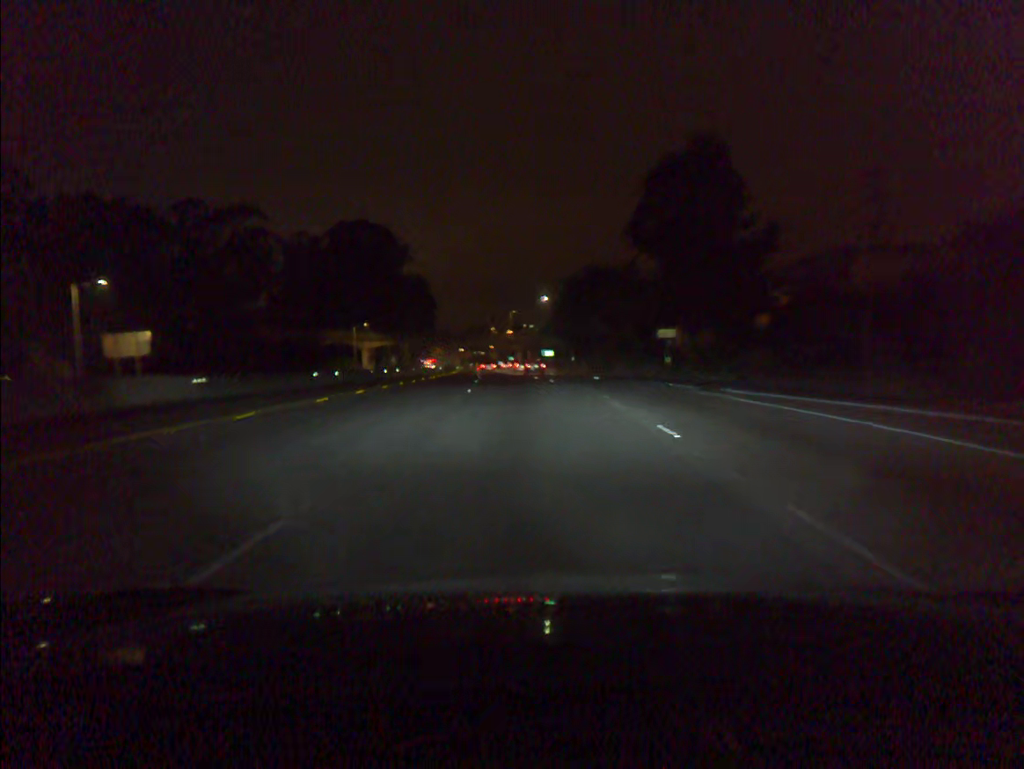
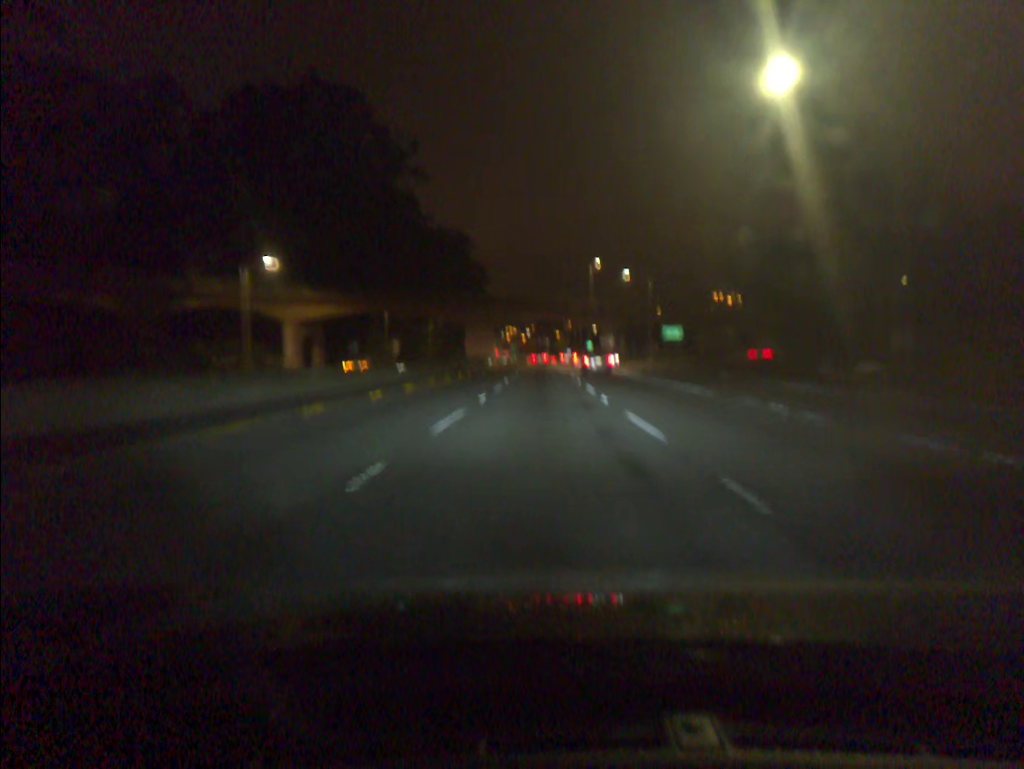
(-5.4, +86.7) m; -5°
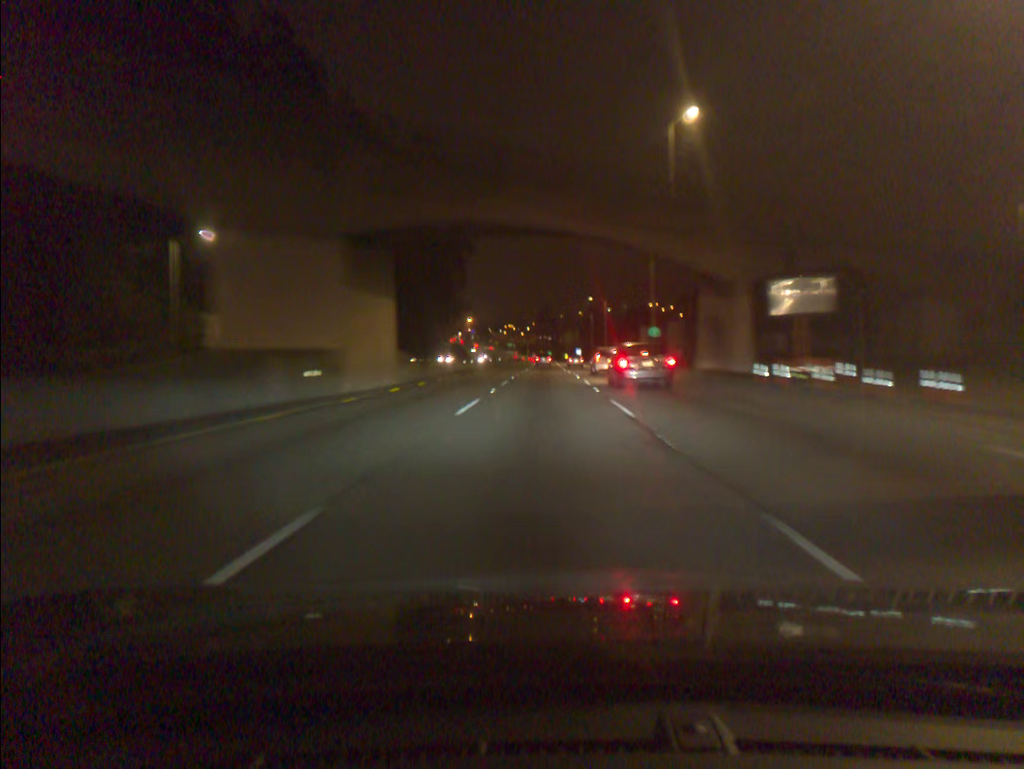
(0.0, +70.6) m; 0°
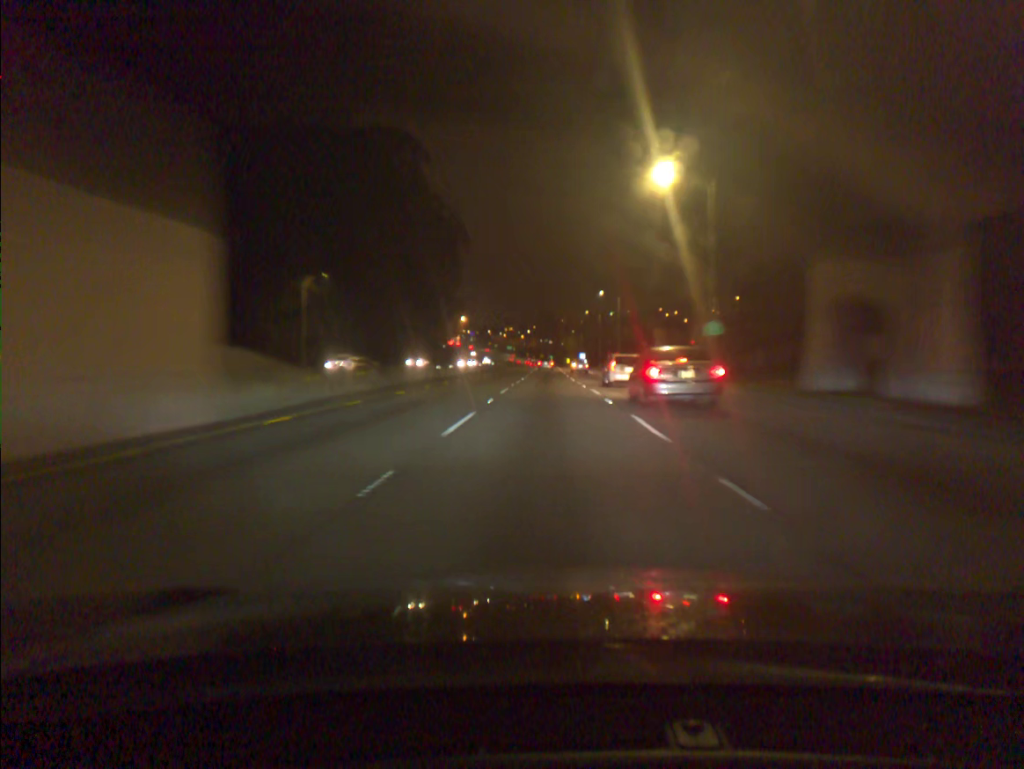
(0.0, +17.9) m; 0°
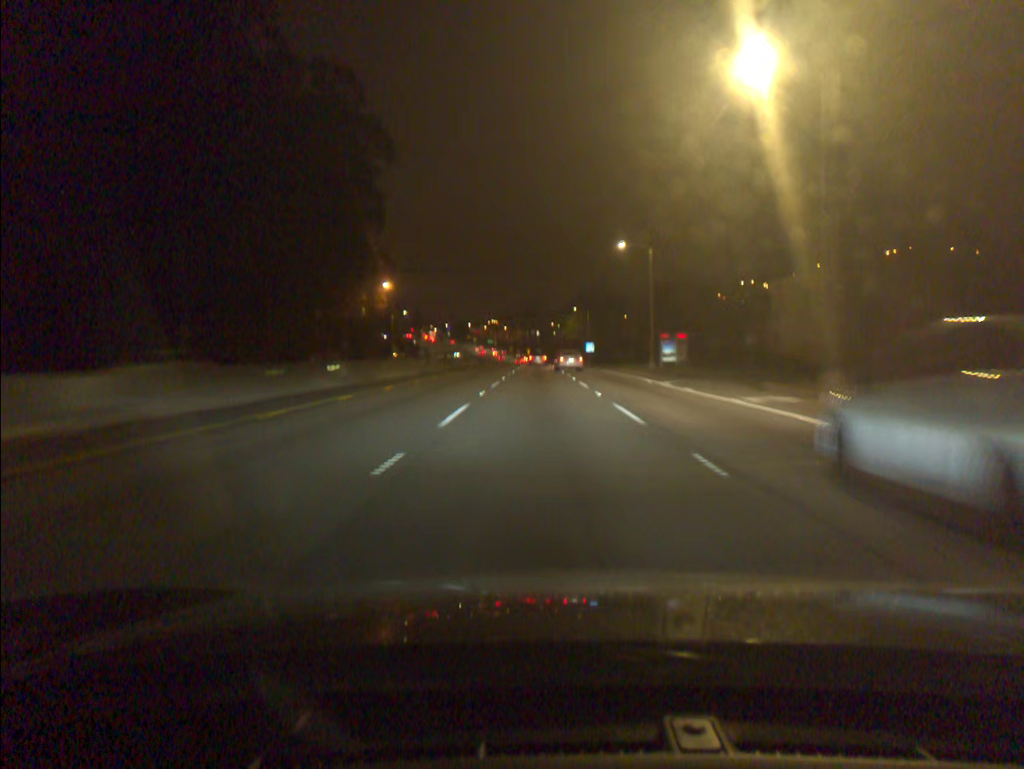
(+0.5, +72.7) m; +1°
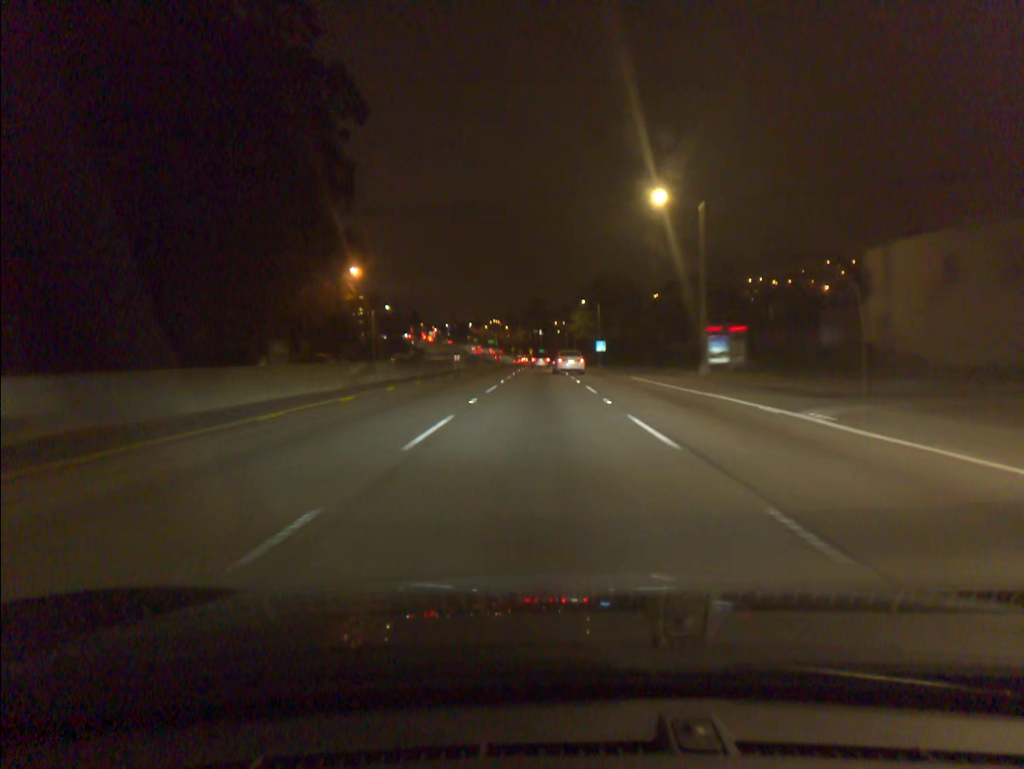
(0.0, +18.1) m; 0°
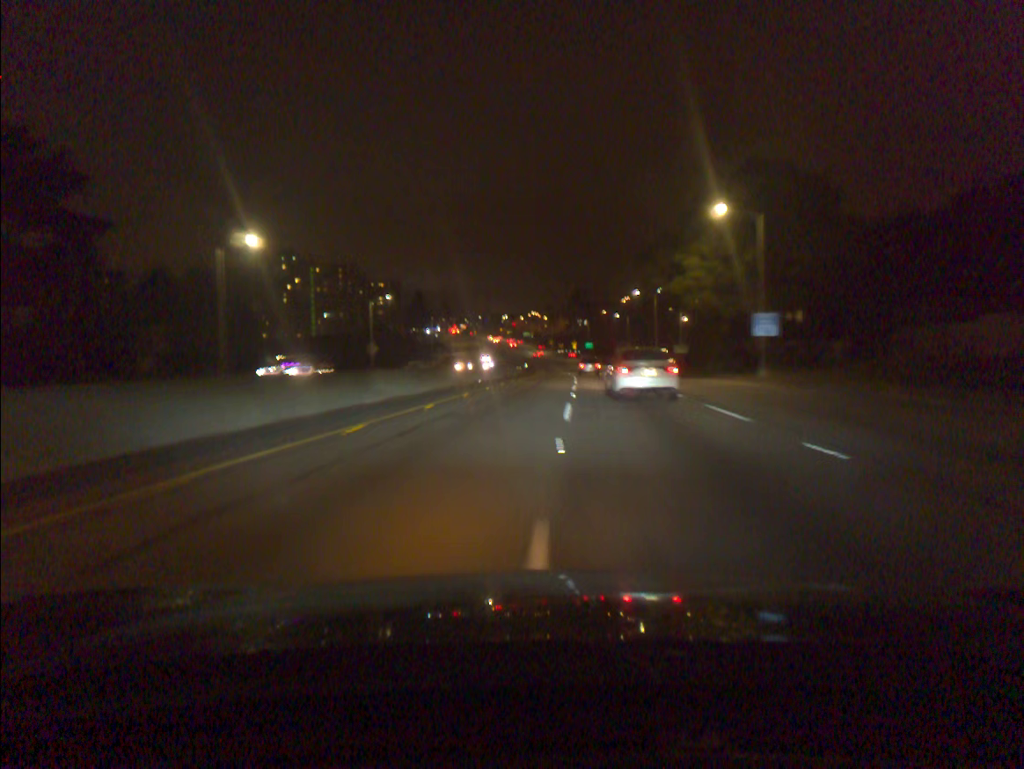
(-1.6, +68.8) m; -3°
